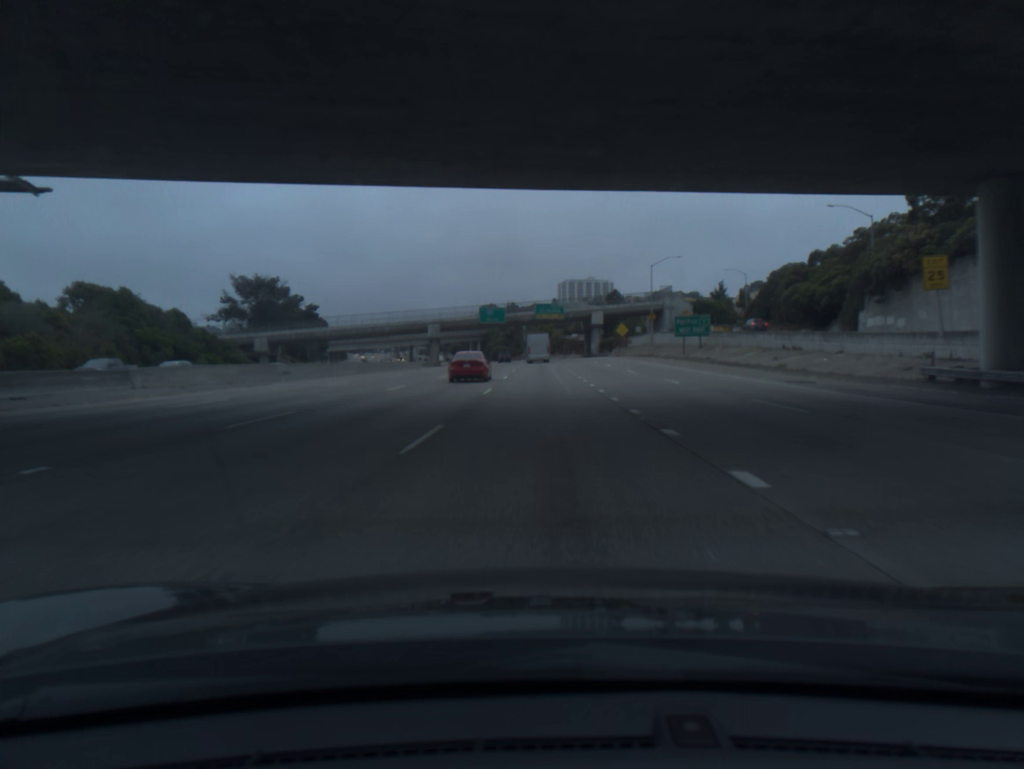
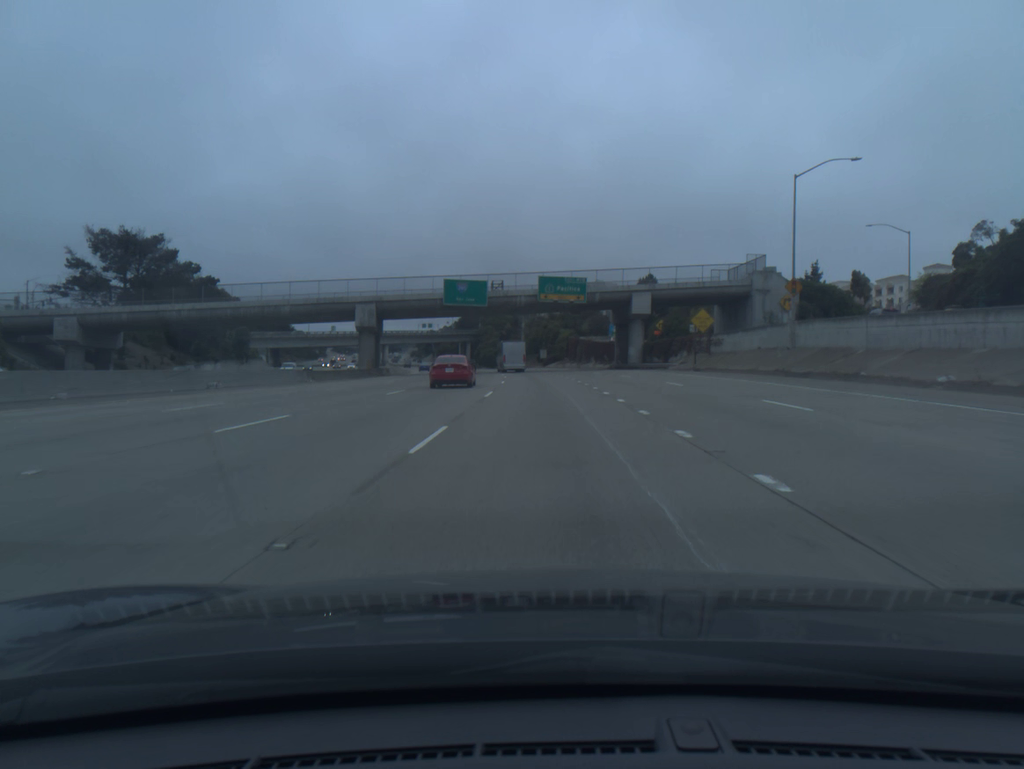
(-0.3, +58.5) m; 0°
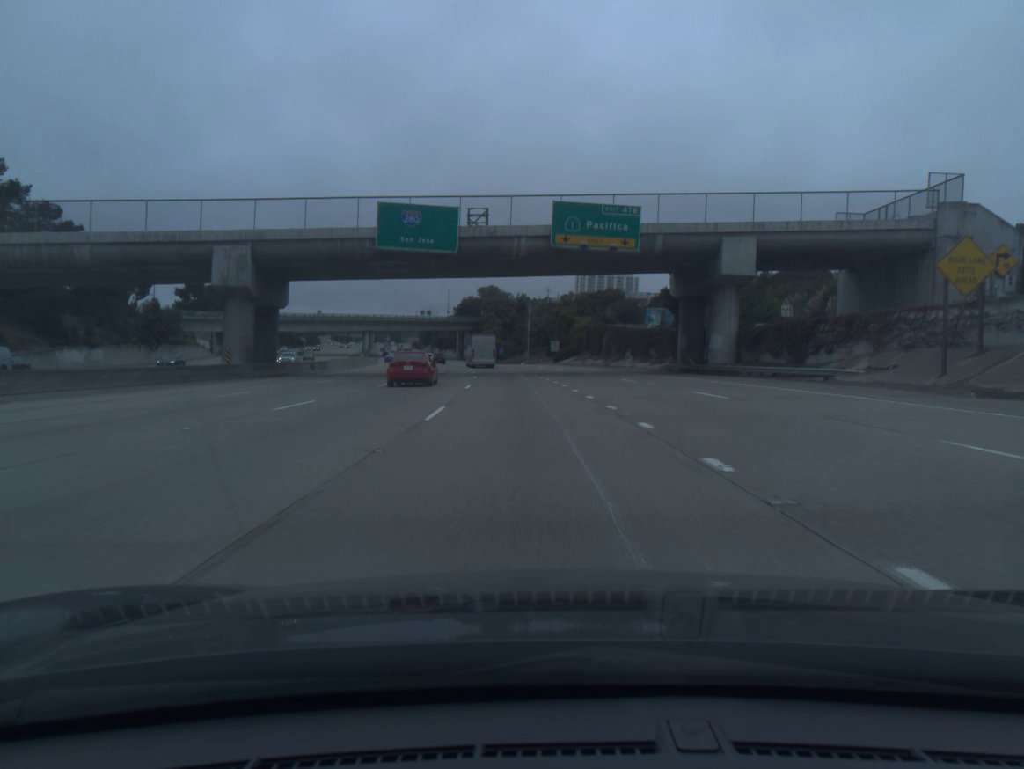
(-0.1, +39.4) m; -1°
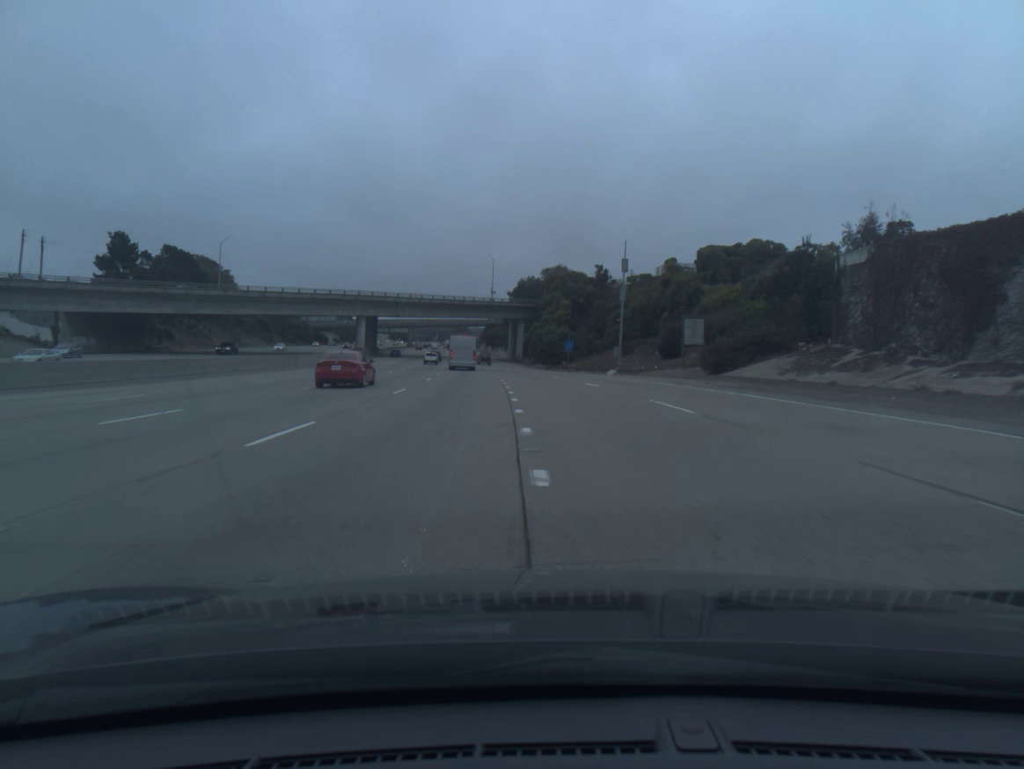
(-3.1, +77.1) m; -5°
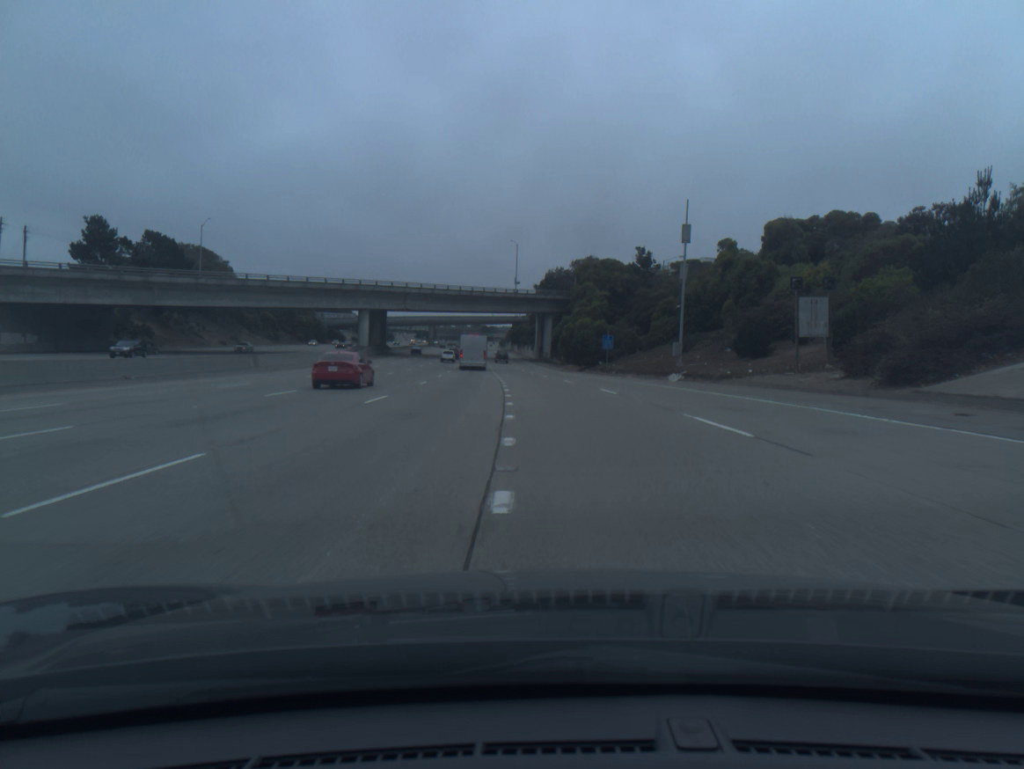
(-0.4, +19.2) m; -2°
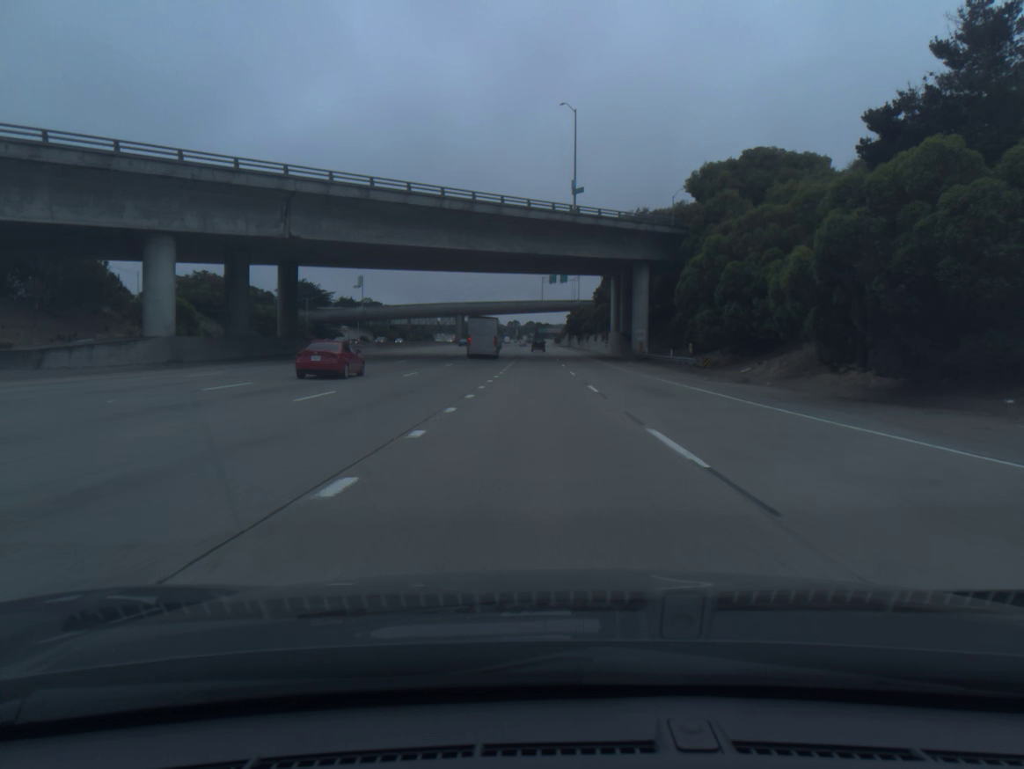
(-2.7, +75.9) m; -4°
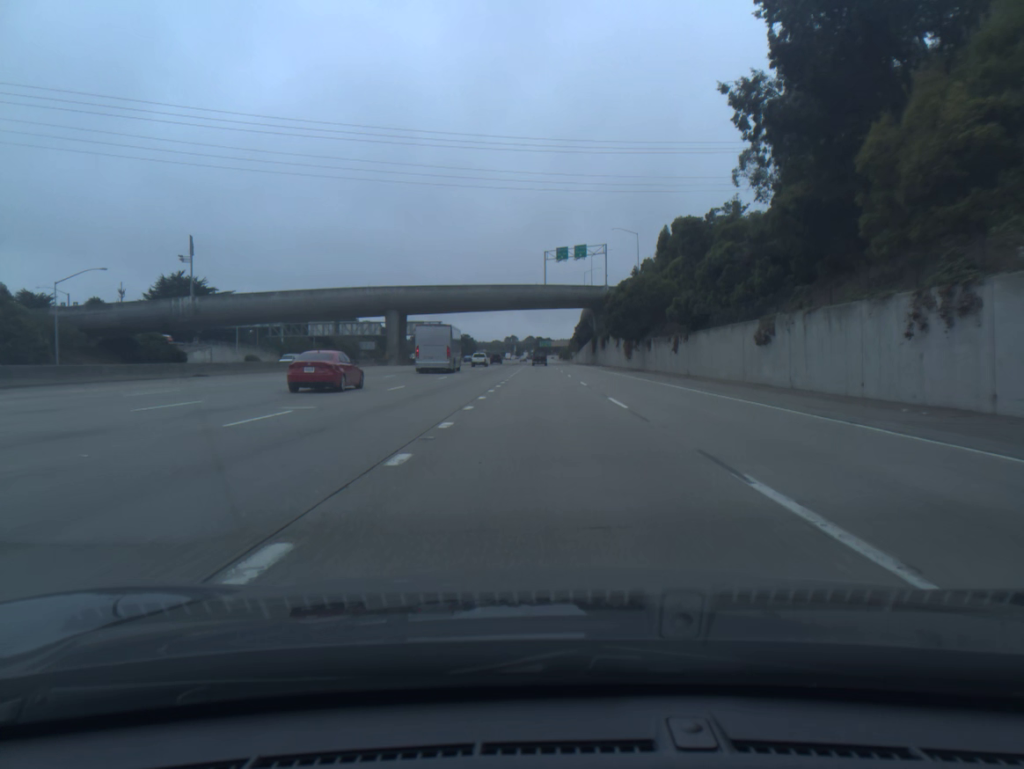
(-0.6, +92.4) m; 0°
